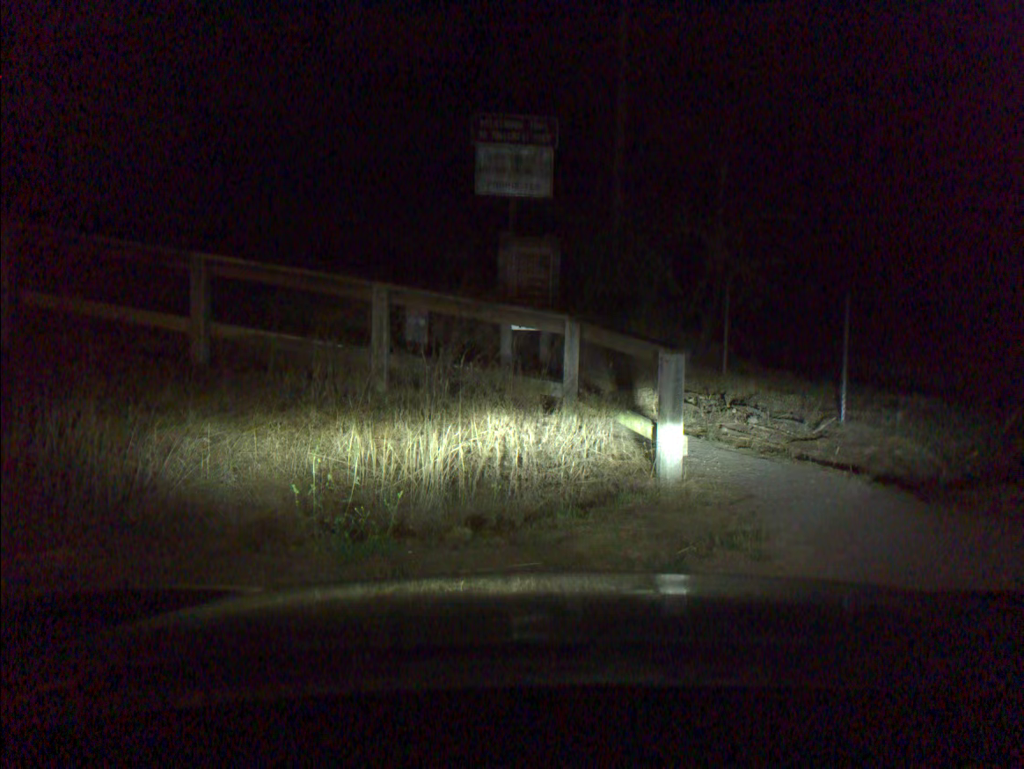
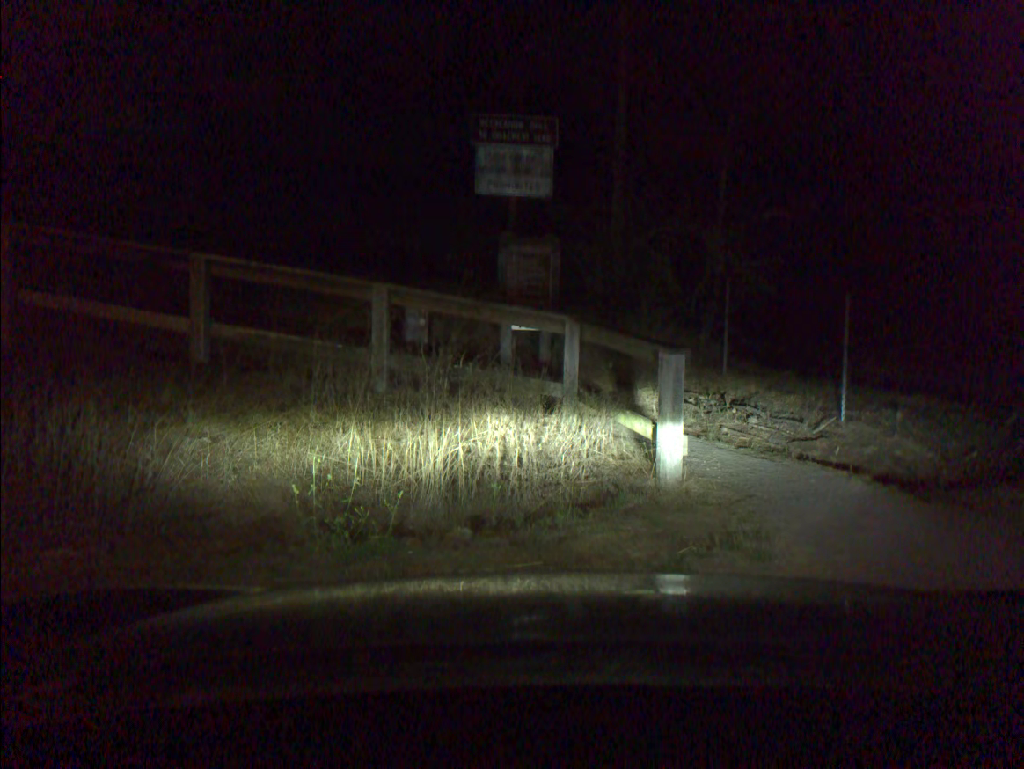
(0.0, 0.0) m; 0°
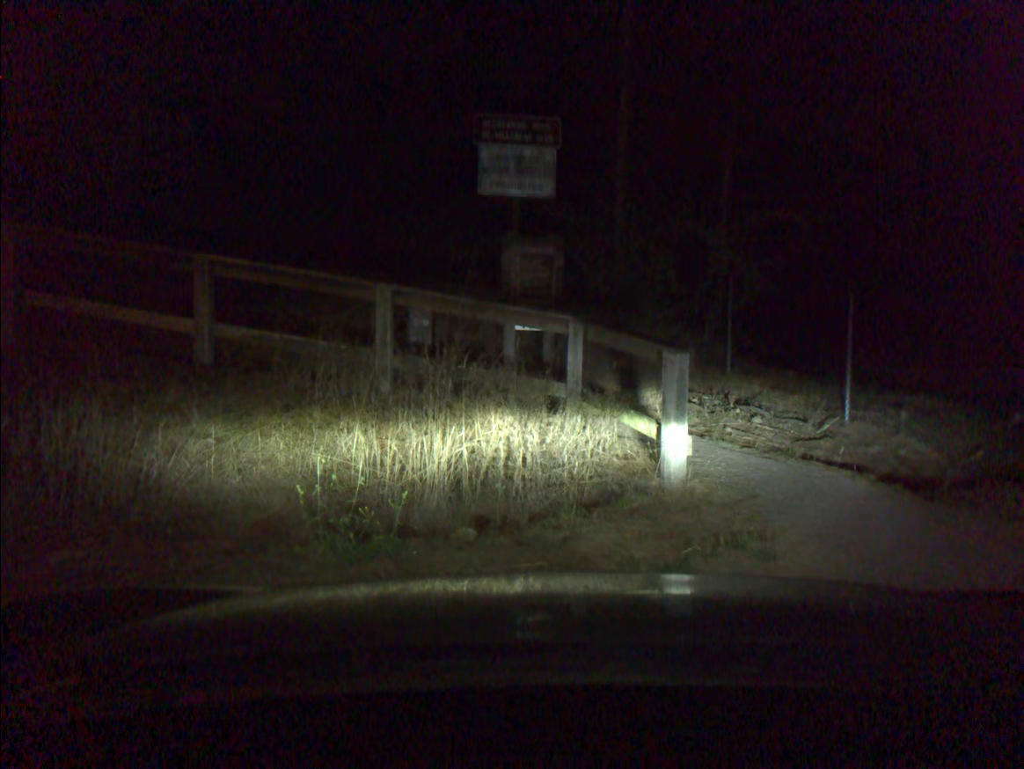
(0.0, +0.1) m; 0°
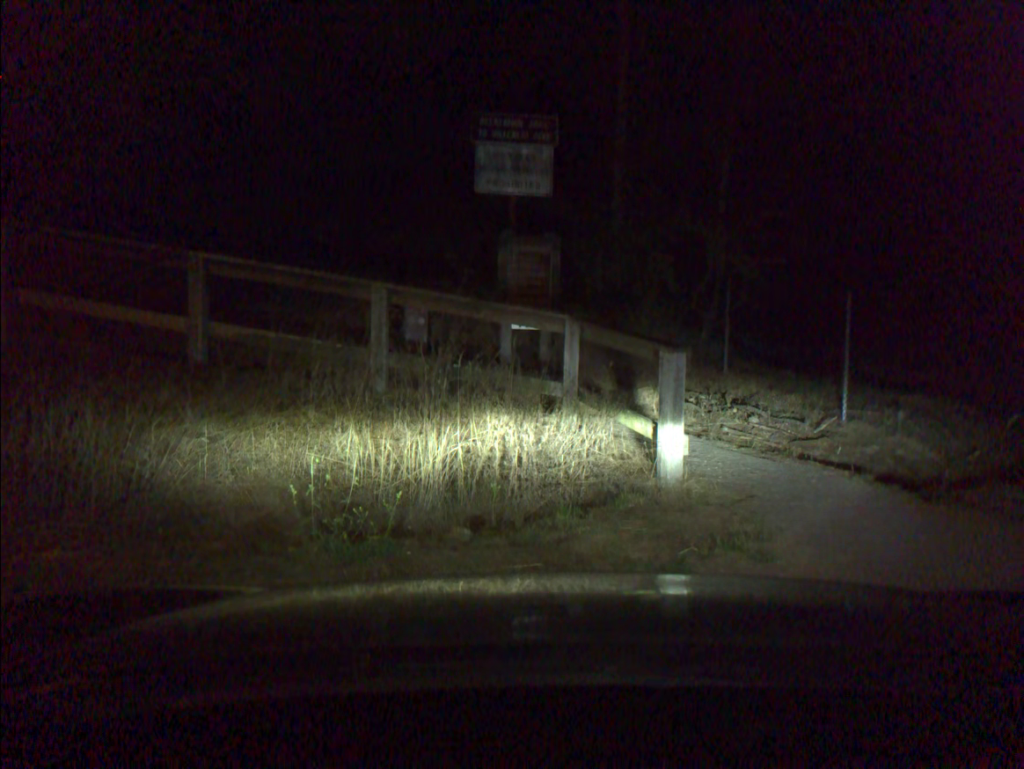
(0.0, +0.1) m; +1°
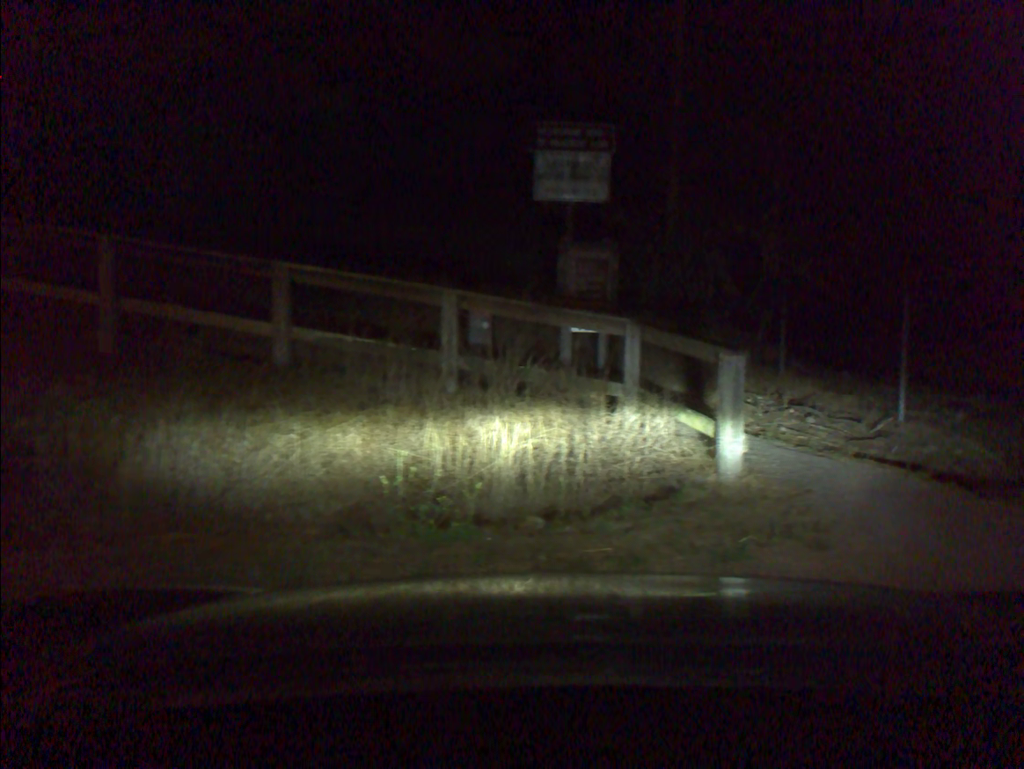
(-0.2, -0.3) m; -3°
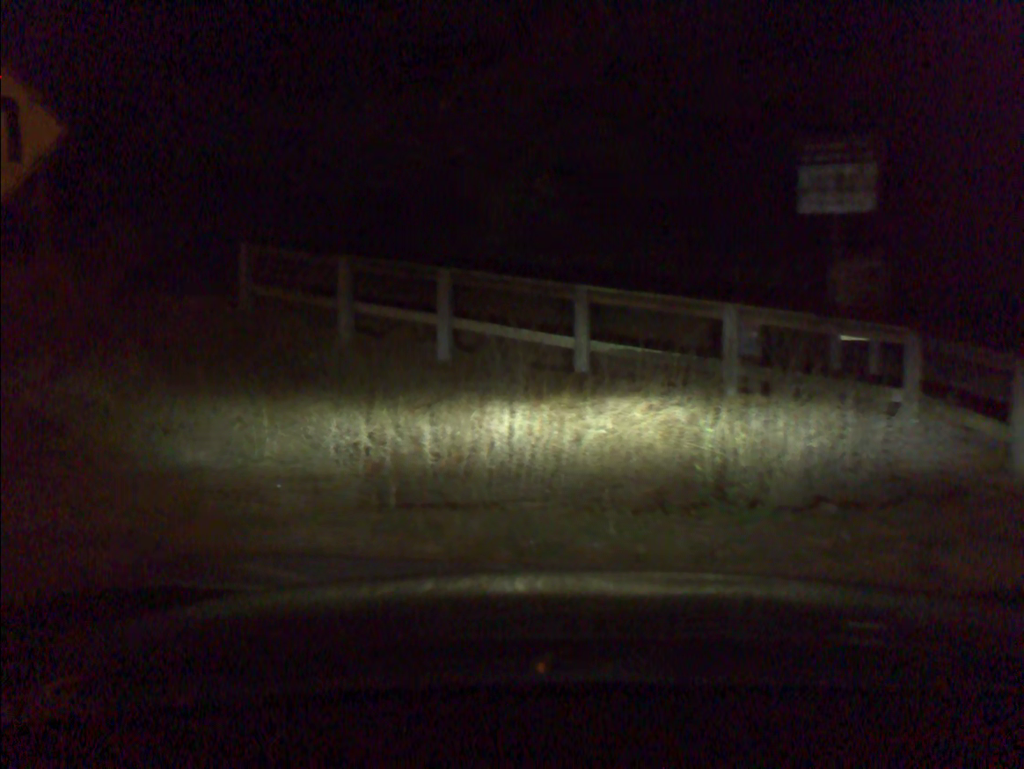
(-0.5, -0.9) m; -16°
